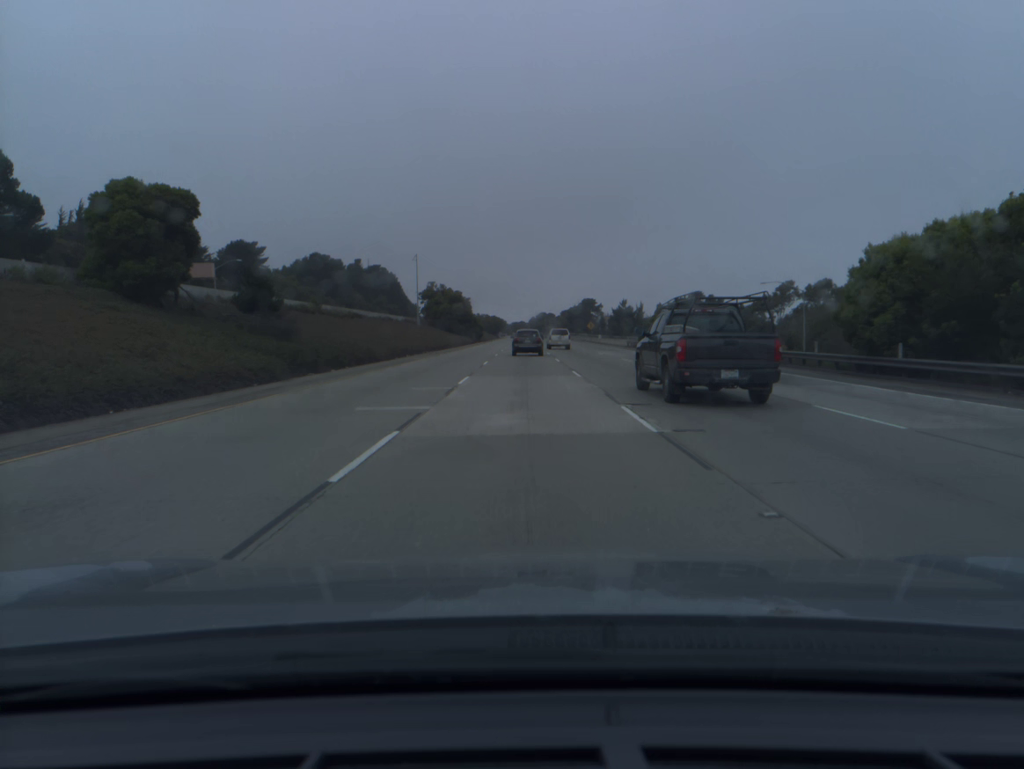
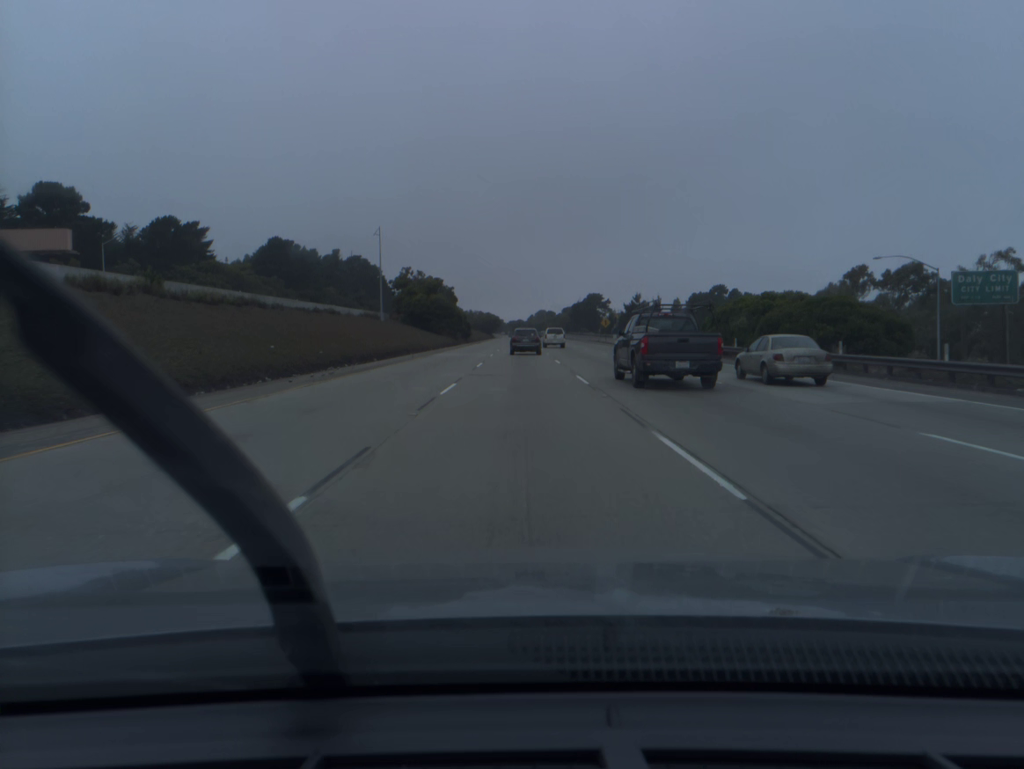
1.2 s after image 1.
(0.0, +33.5) m; 0°
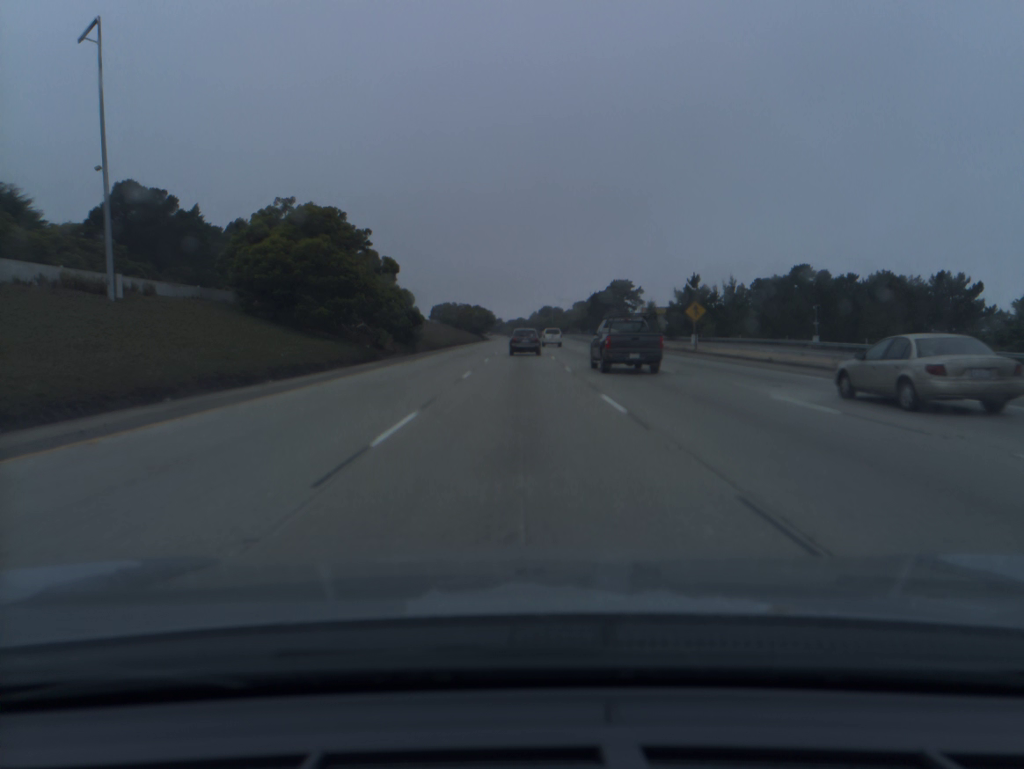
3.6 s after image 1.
(0.0, +66.3) m; 0°
